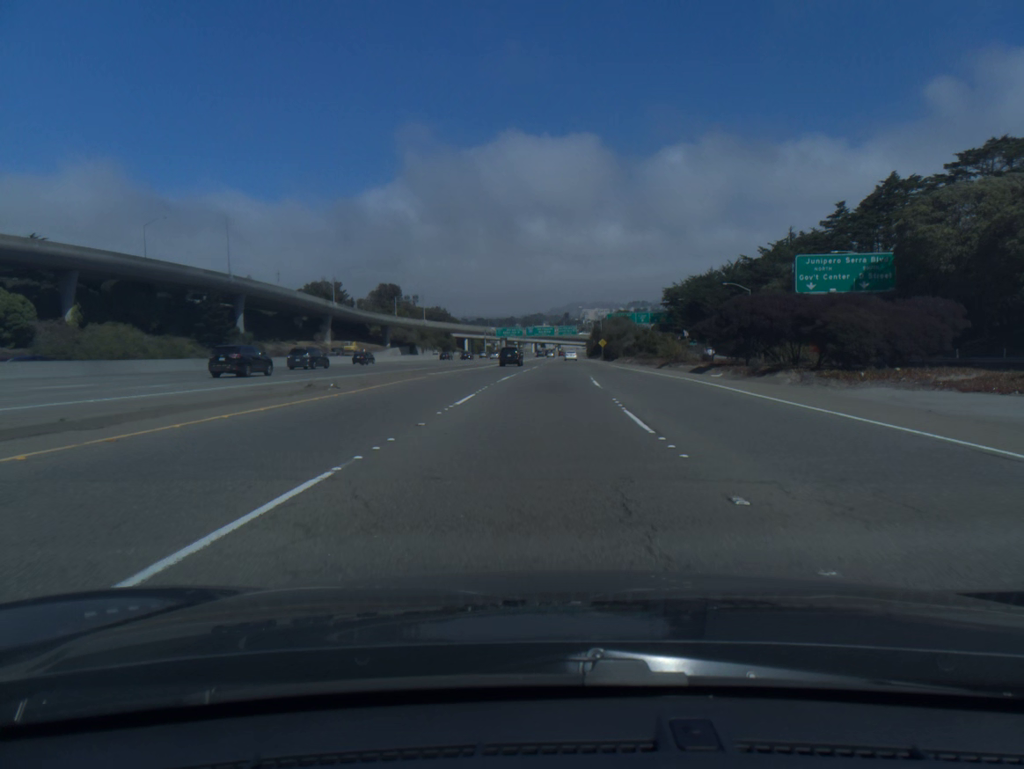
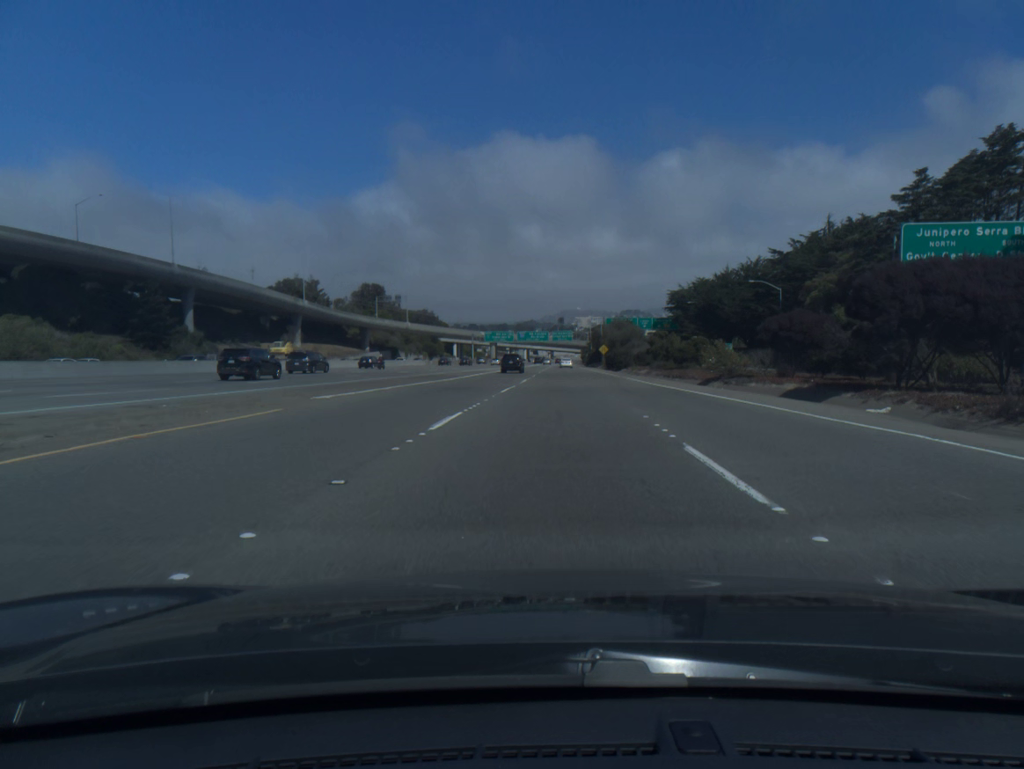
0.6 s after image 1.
(+0.1, +20.2) m; 0°
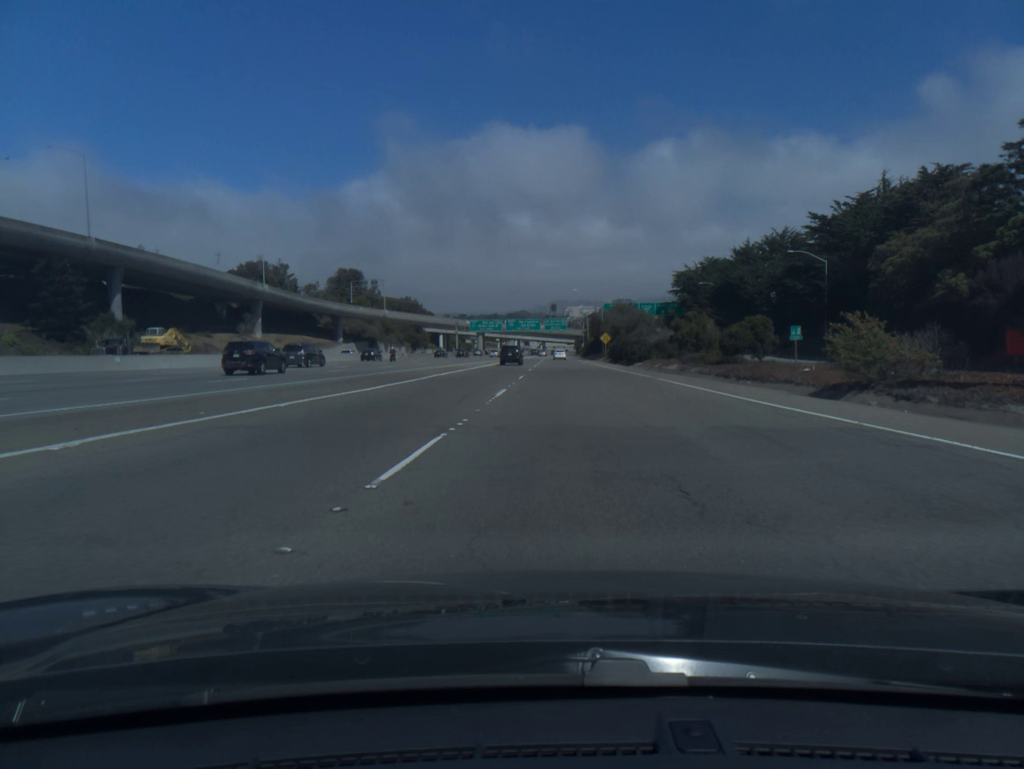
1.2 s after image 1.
(+0.1, +20.1) m; +1°
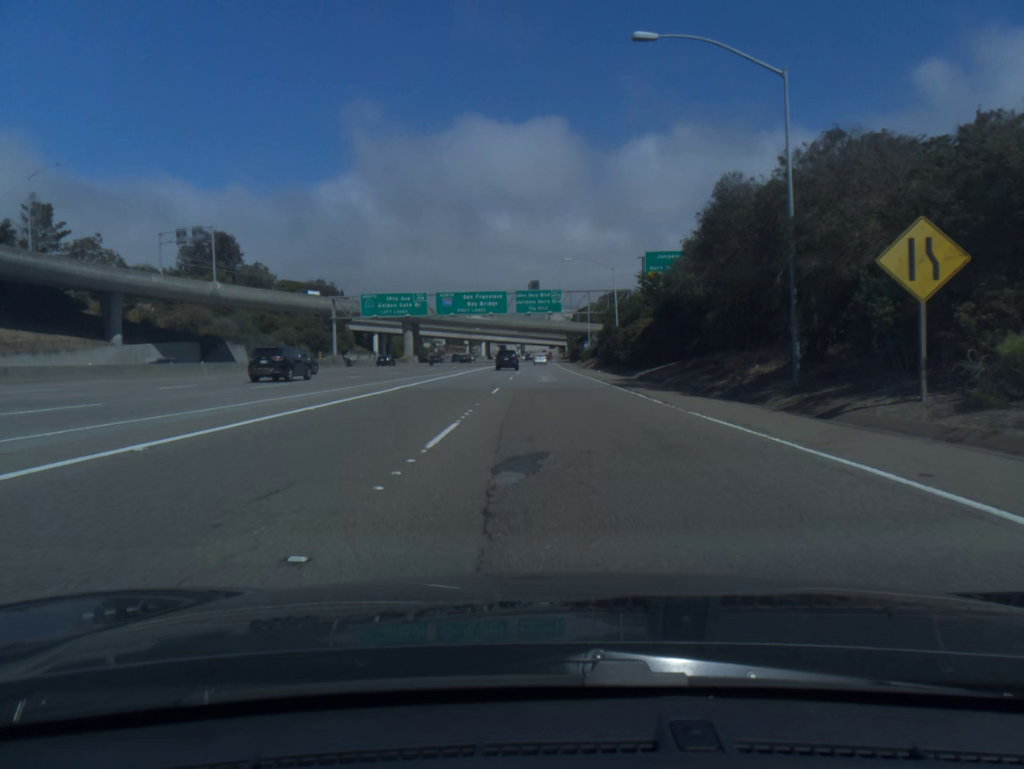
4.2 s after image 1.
(+1.8, +99.4) m; +2°
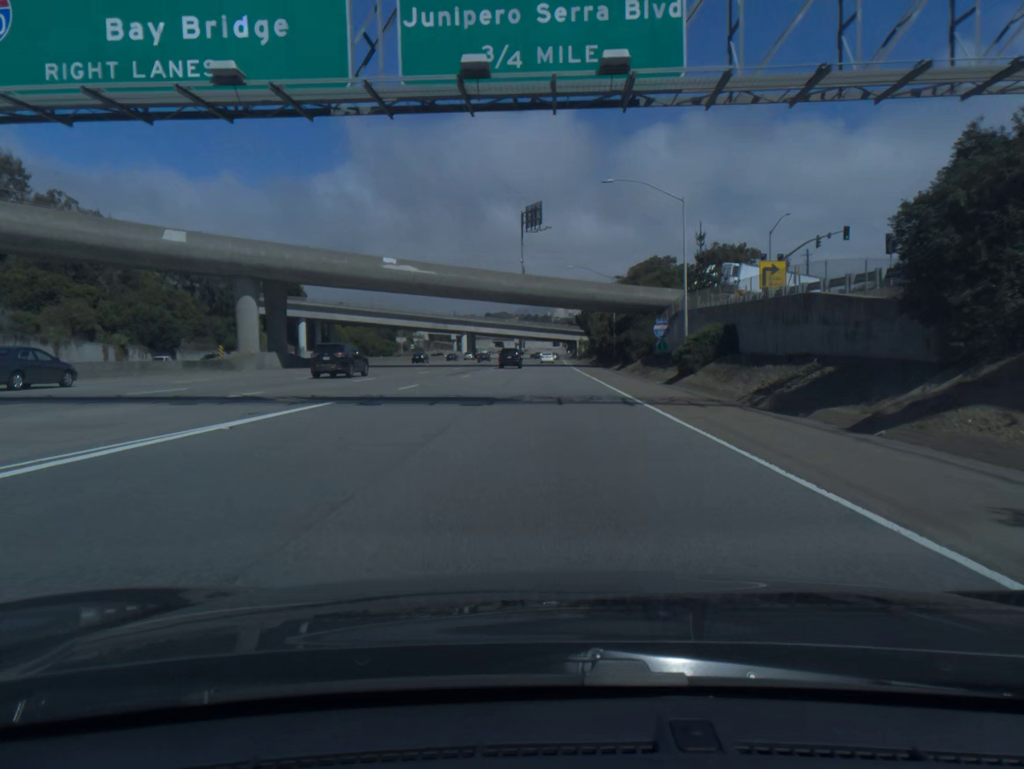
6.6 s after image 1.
(-0.3, +78.4) m; 0°
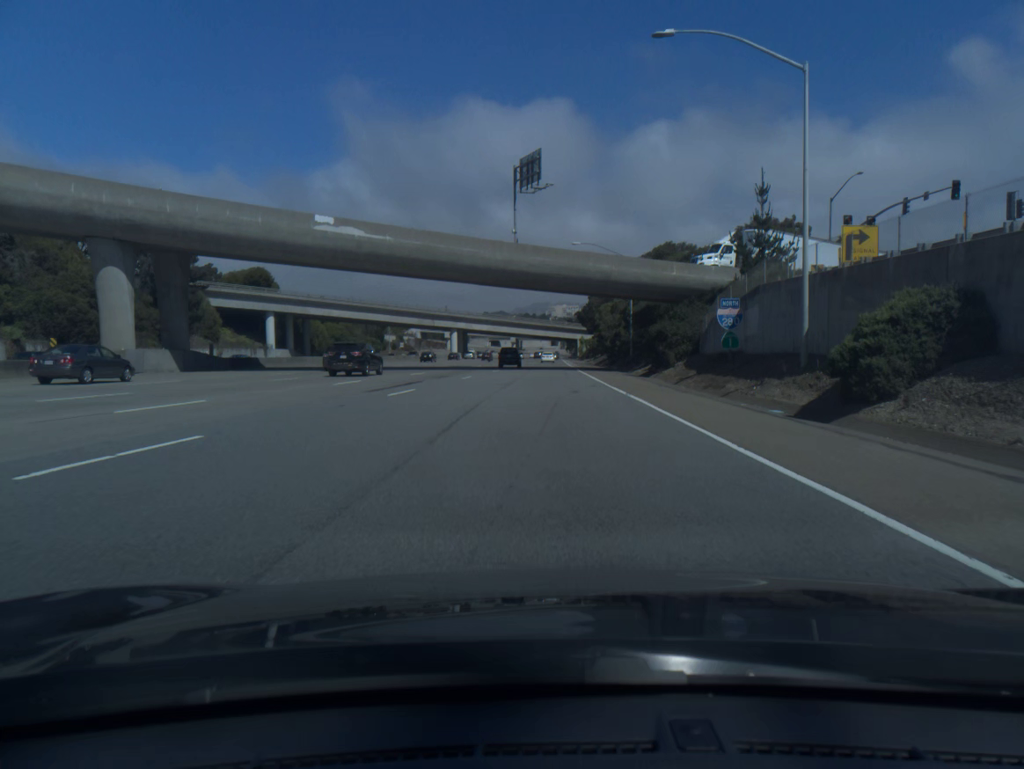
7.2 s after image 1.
(0.0, +19.4) m; 0°
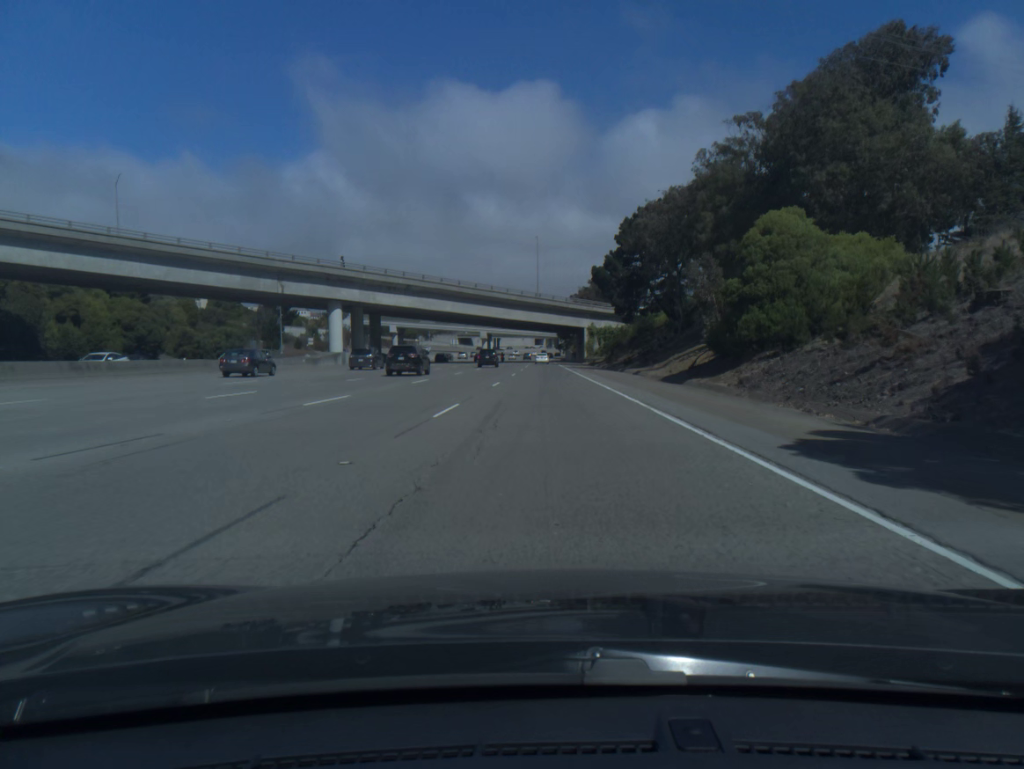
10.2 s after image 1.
(+1.2, +96.2) m; +2°
